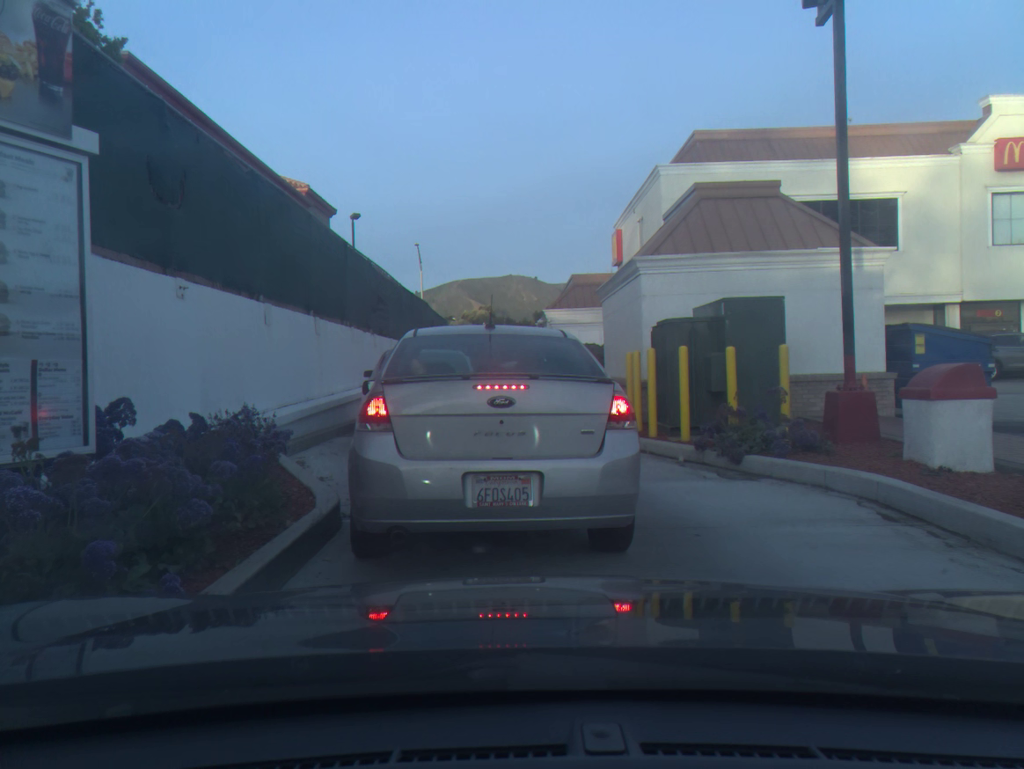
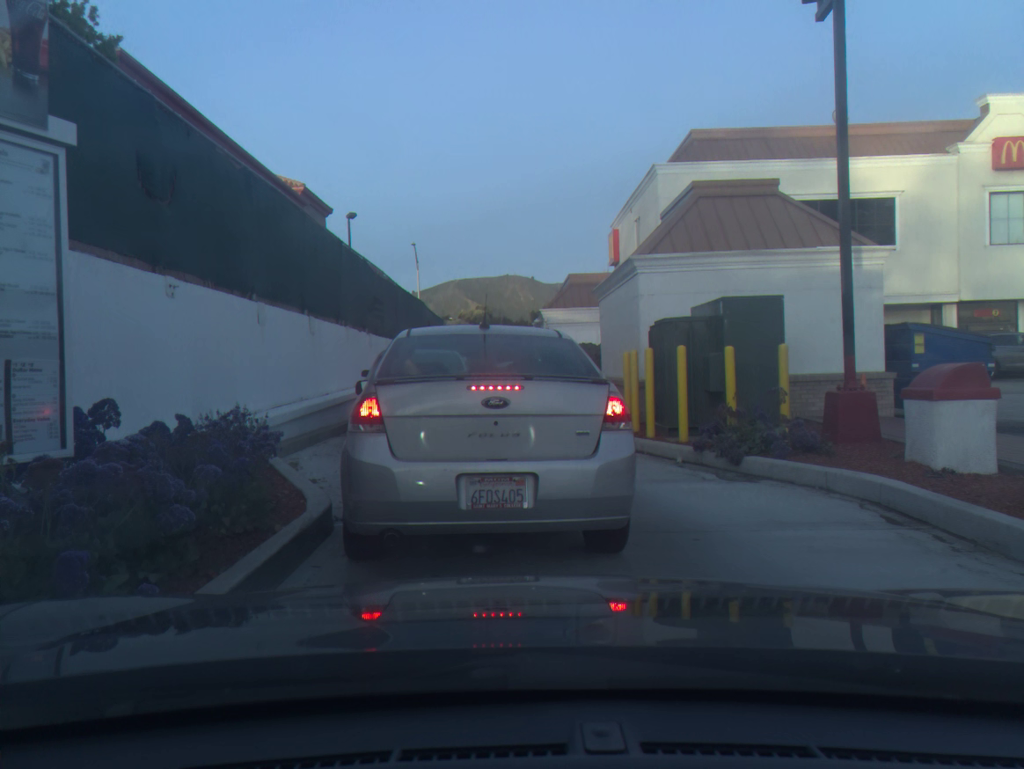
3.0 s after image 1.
(0.0, +0.1) m; 0°
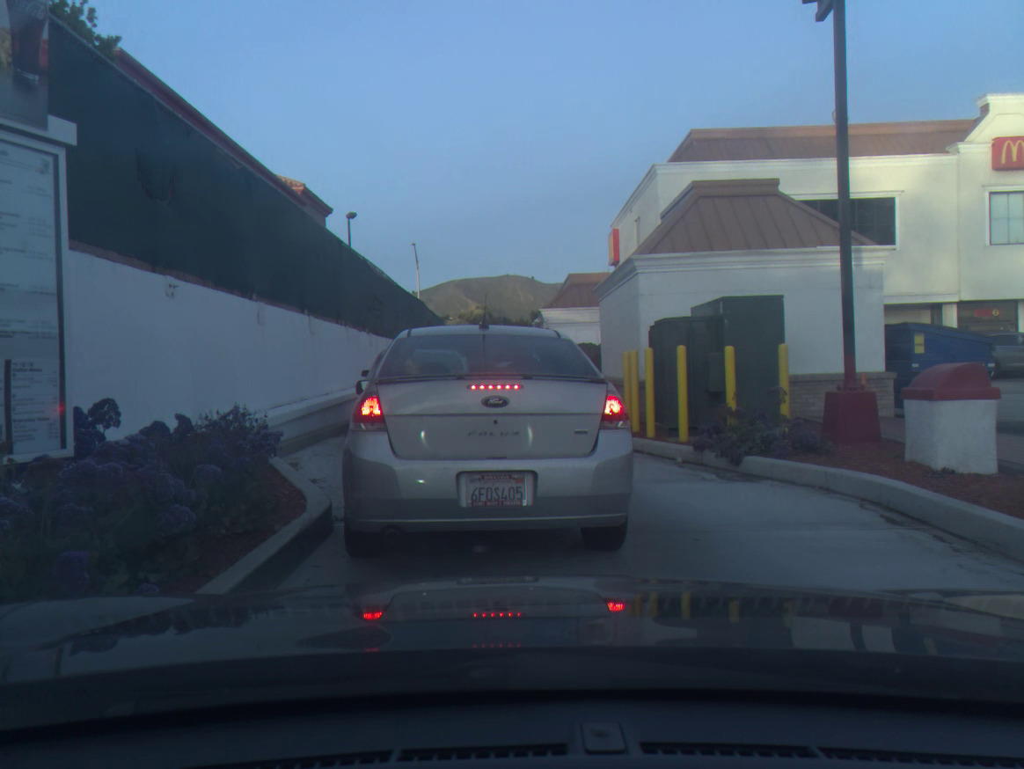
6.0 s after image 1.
(0.0, 0.0) m; 0°
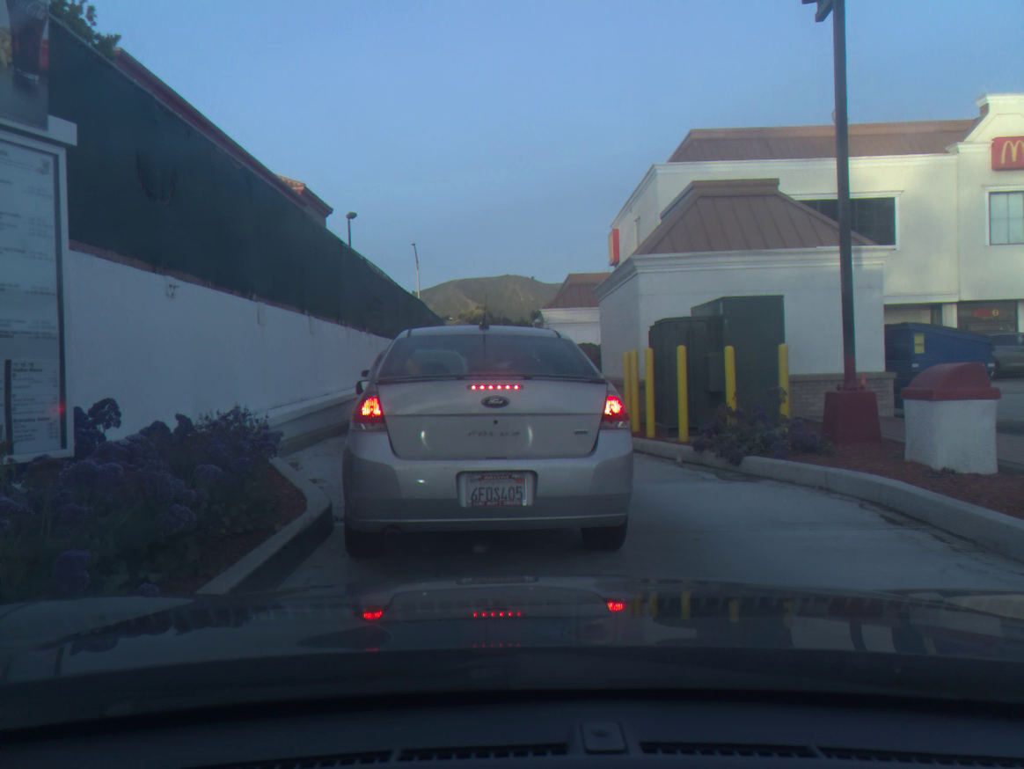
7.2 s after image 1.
(0.0, 0.0) m; 0°
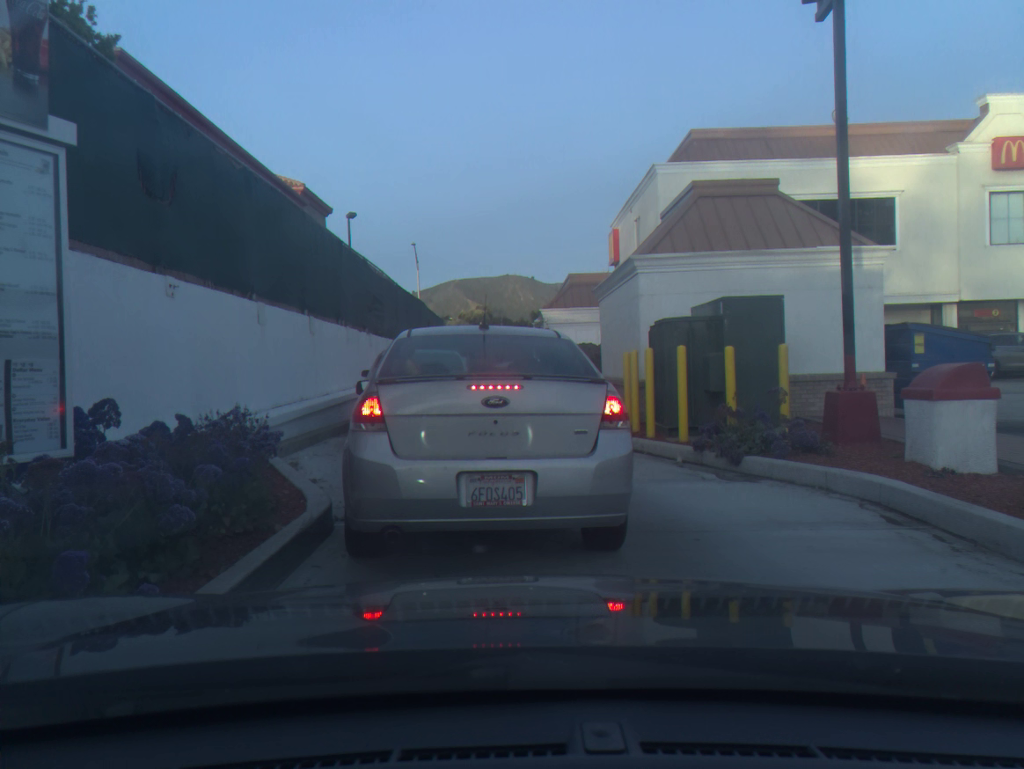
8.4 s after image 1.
(0.0, 0.0) m; 0°
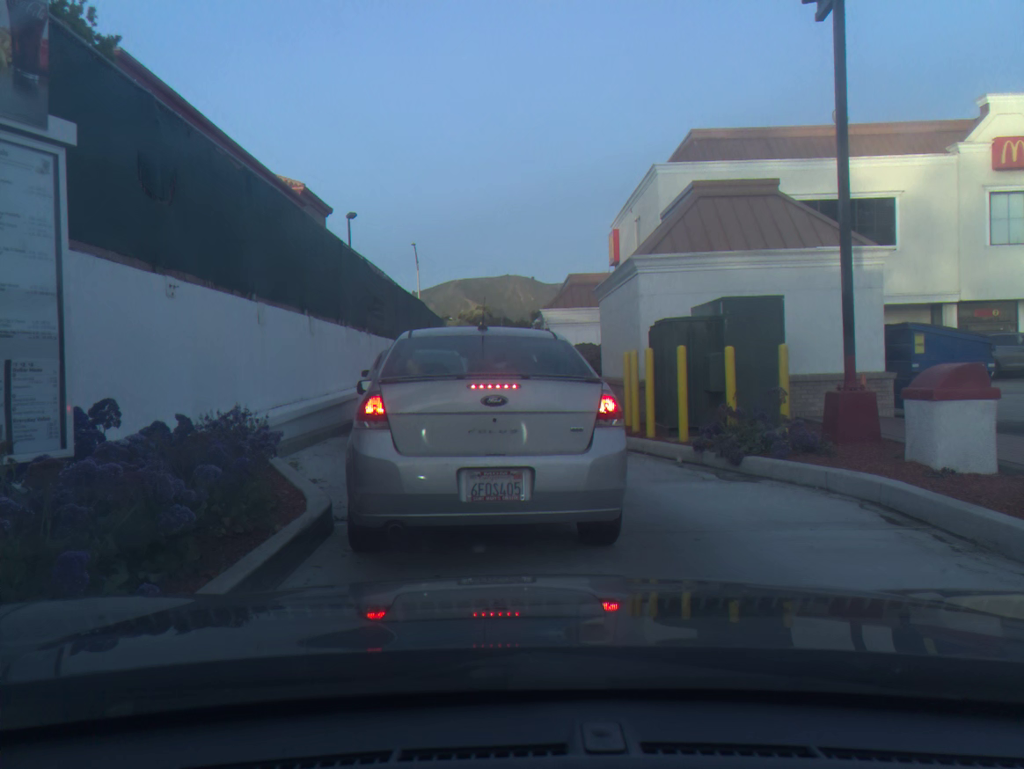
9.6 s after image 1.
(0.0, 0.0) m; 0°
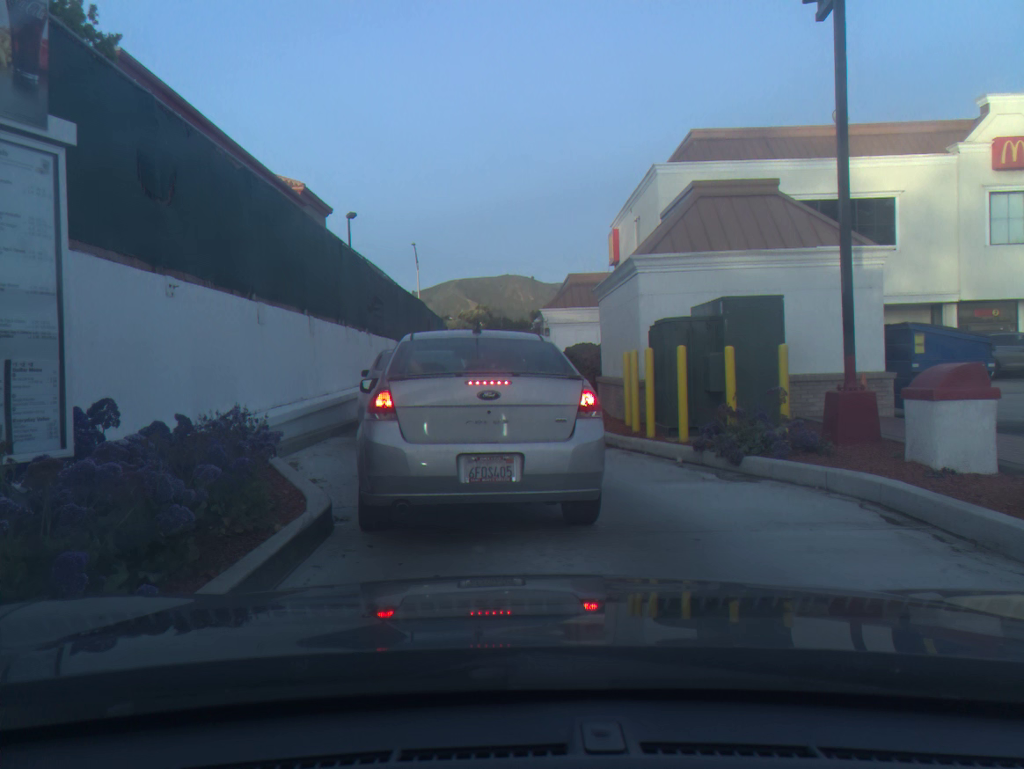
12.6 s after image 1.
(0.0, 0.0) m; 0°
